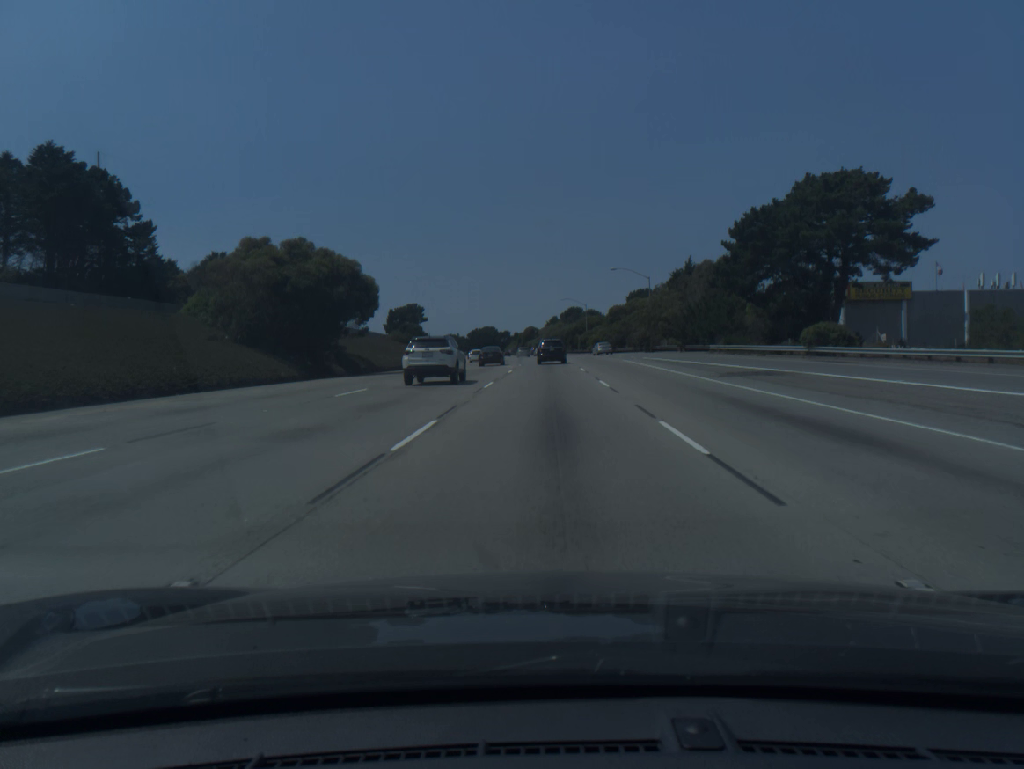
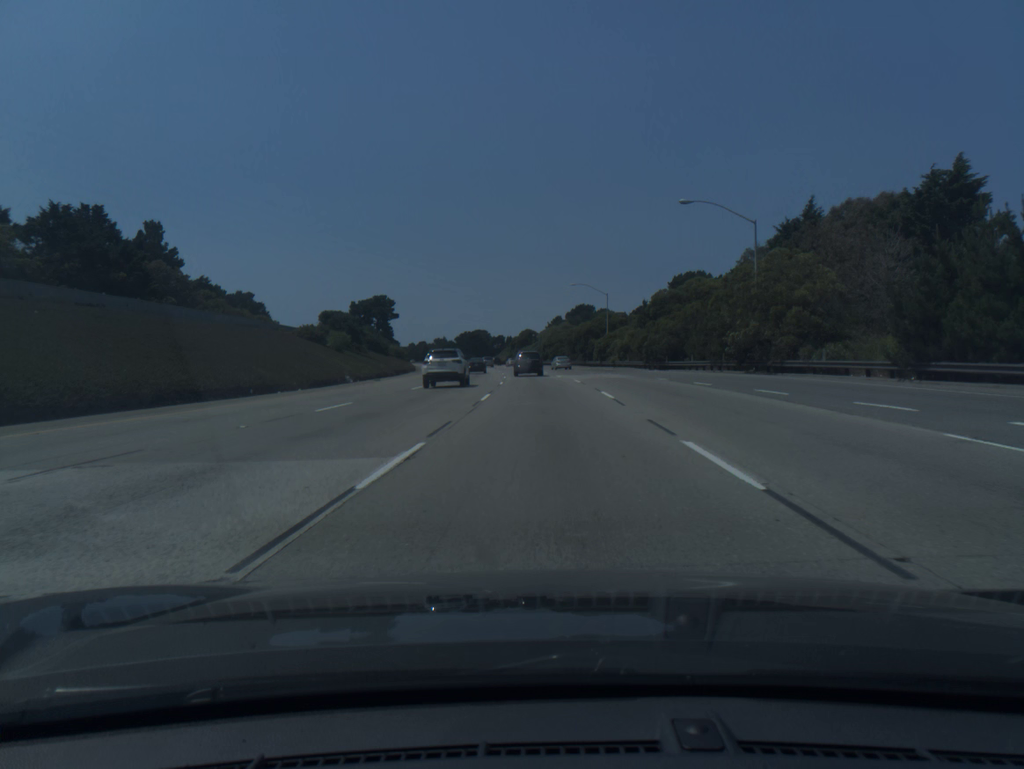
(0.0, +45.9) m; 0°
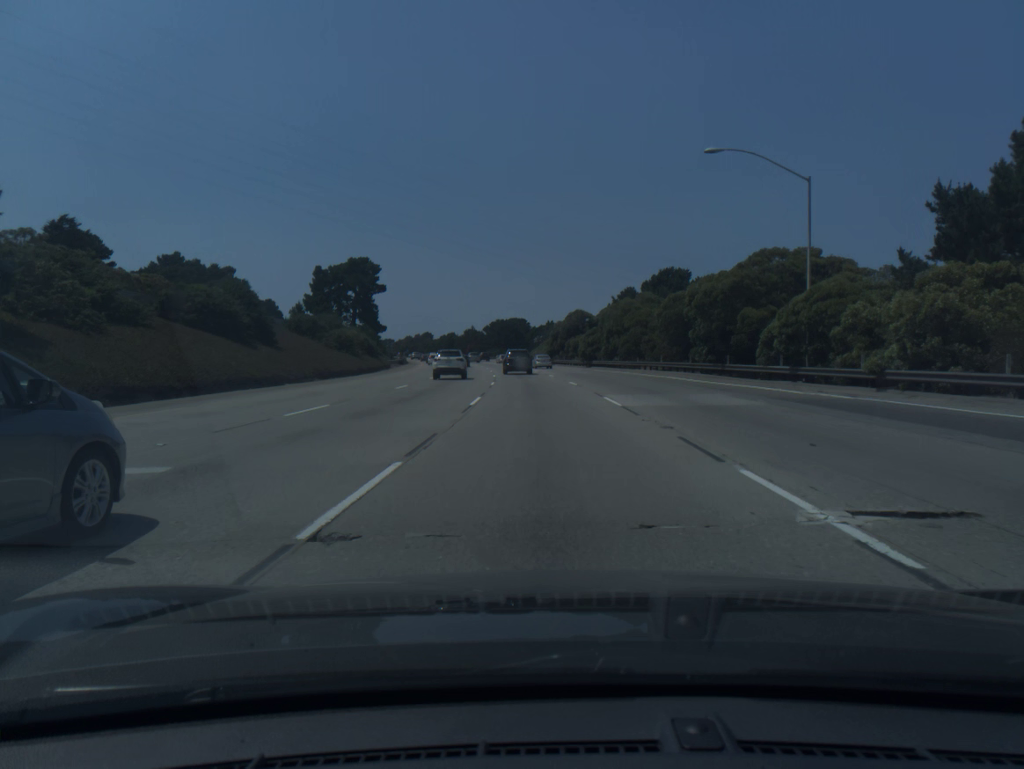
(-1.2, +60.7) m; -3°
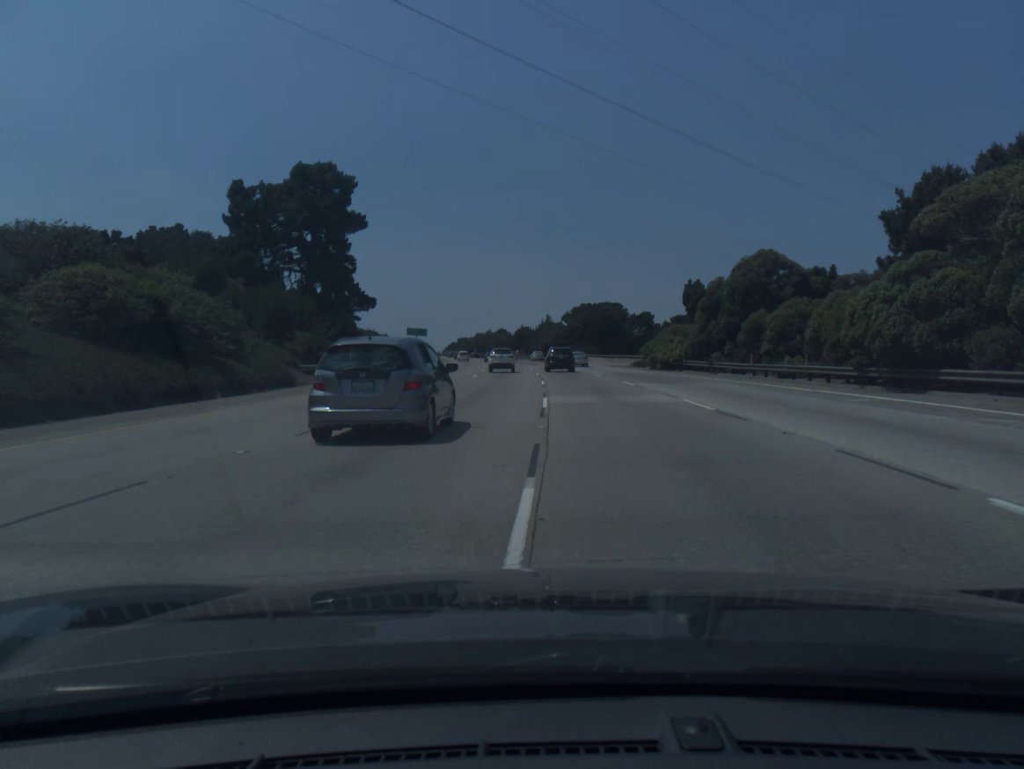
(-3.5, +60.4) m; -6°
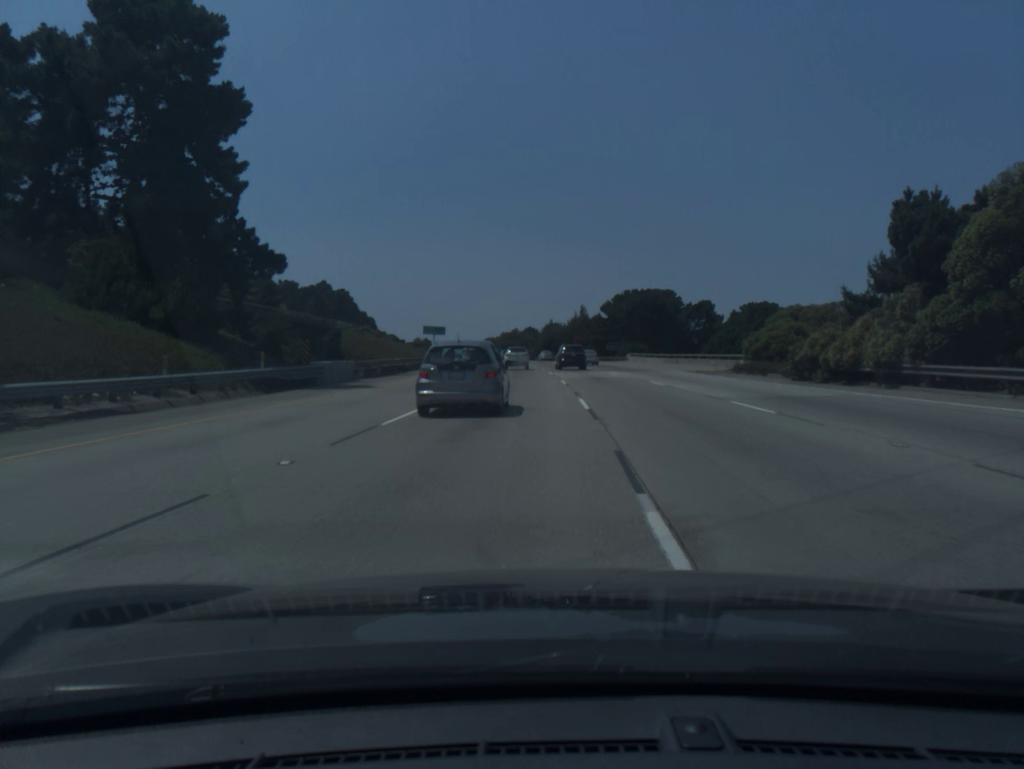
(-0.6, +30.4) m; -2°
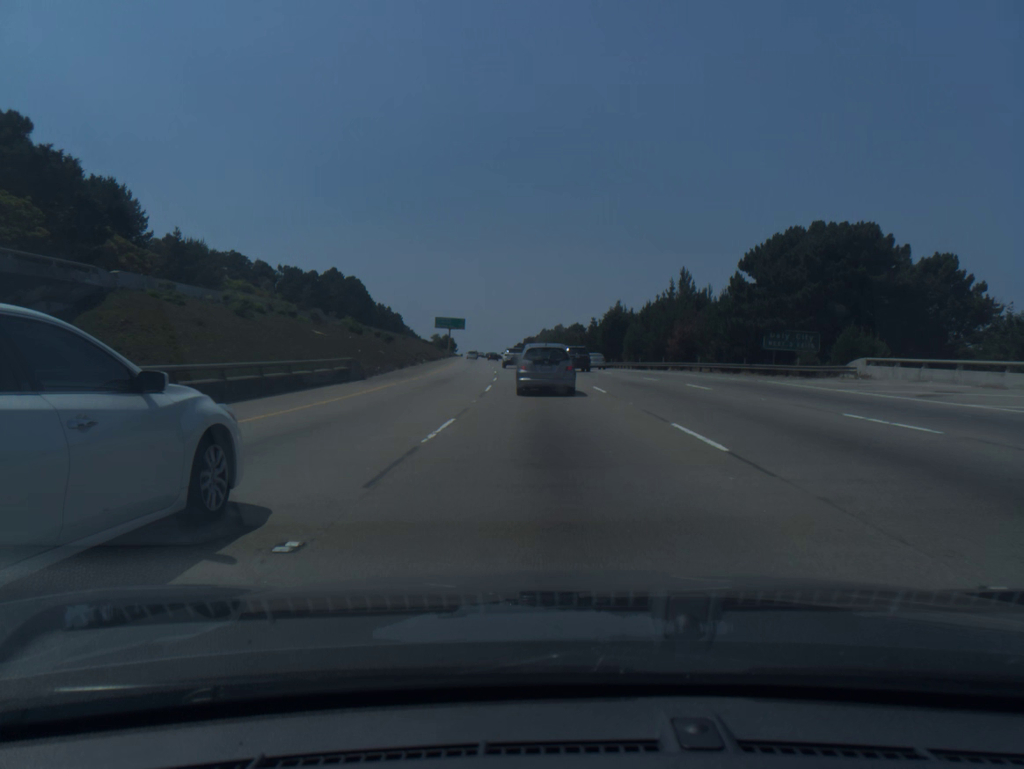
(-2.5, +61.6) m; -3°
